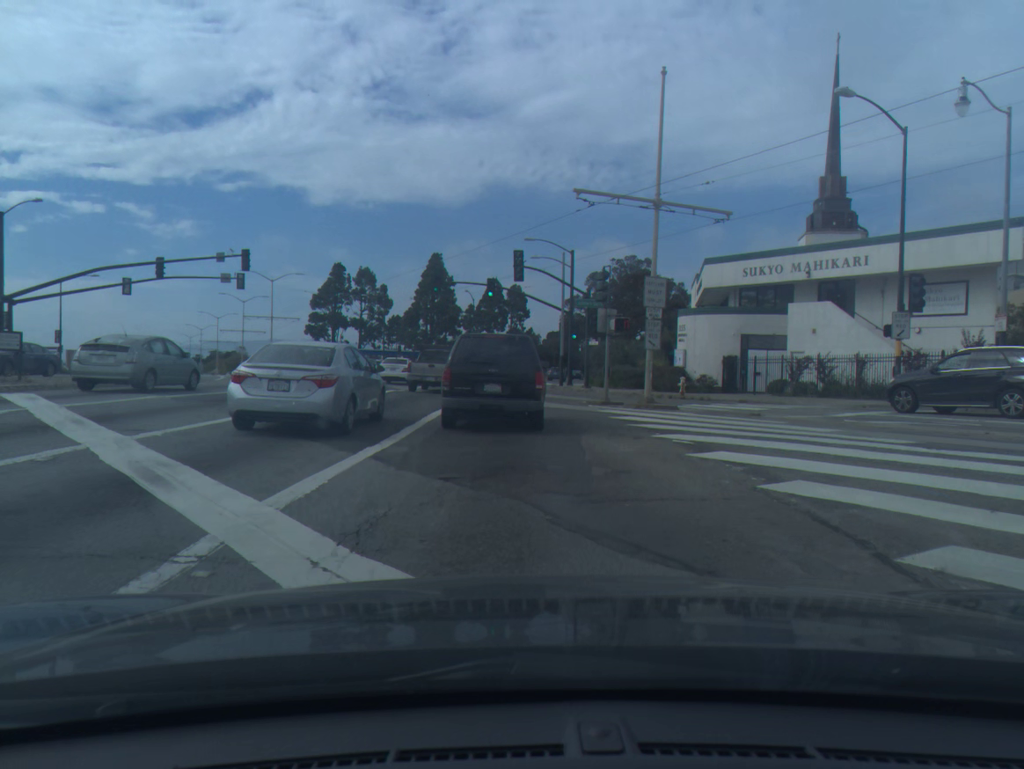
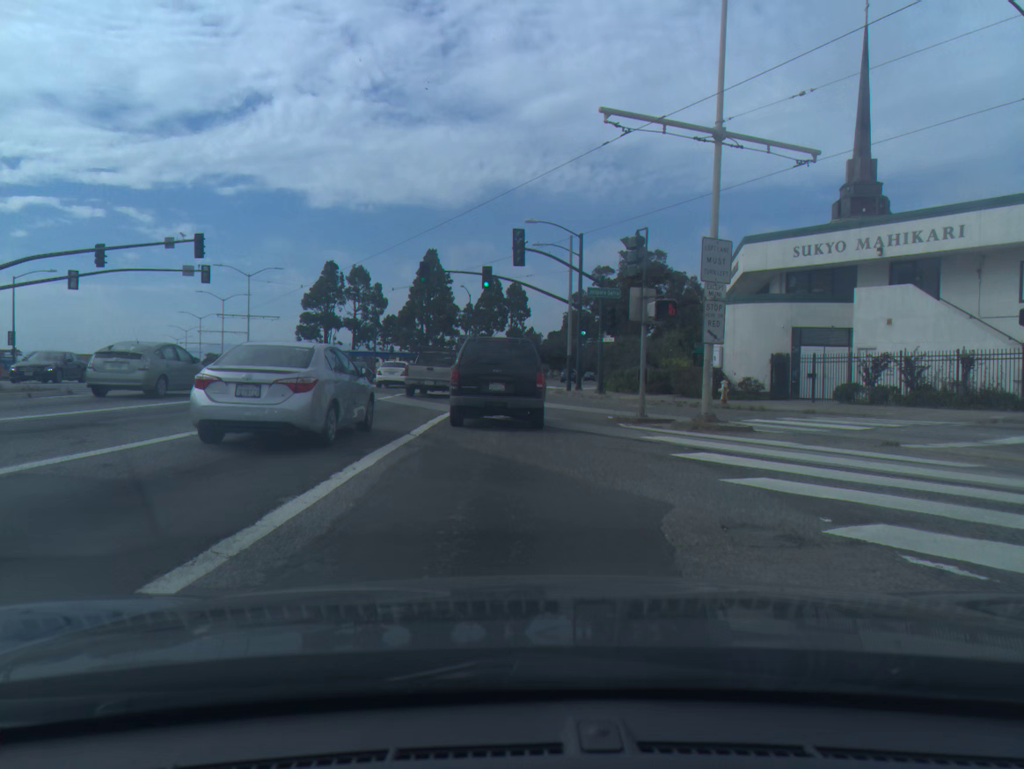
(0.0, +7.2) m; 0°
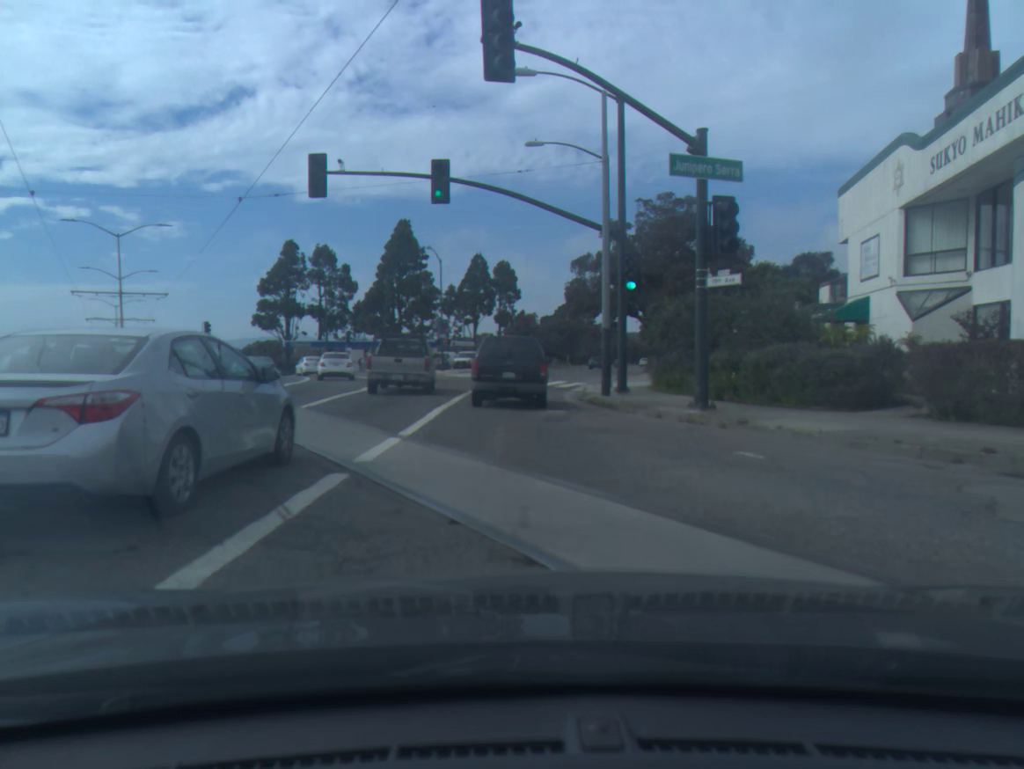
(+0.1, +22.6) m; +1°
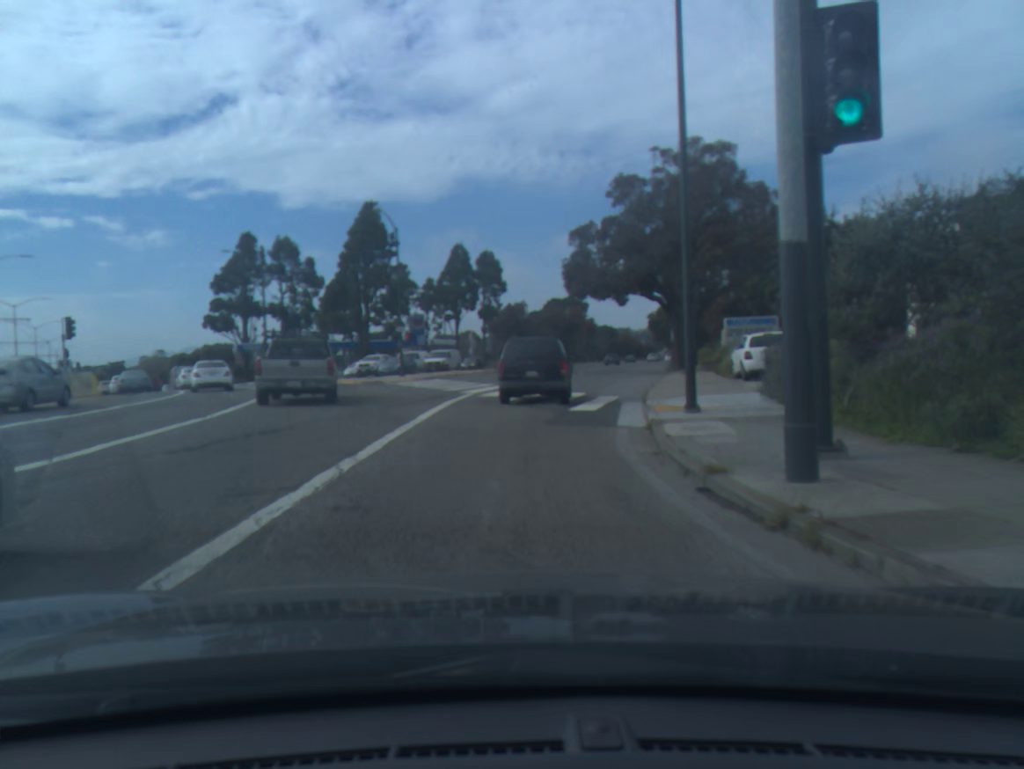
(+0.1, +16.6) m; +1°
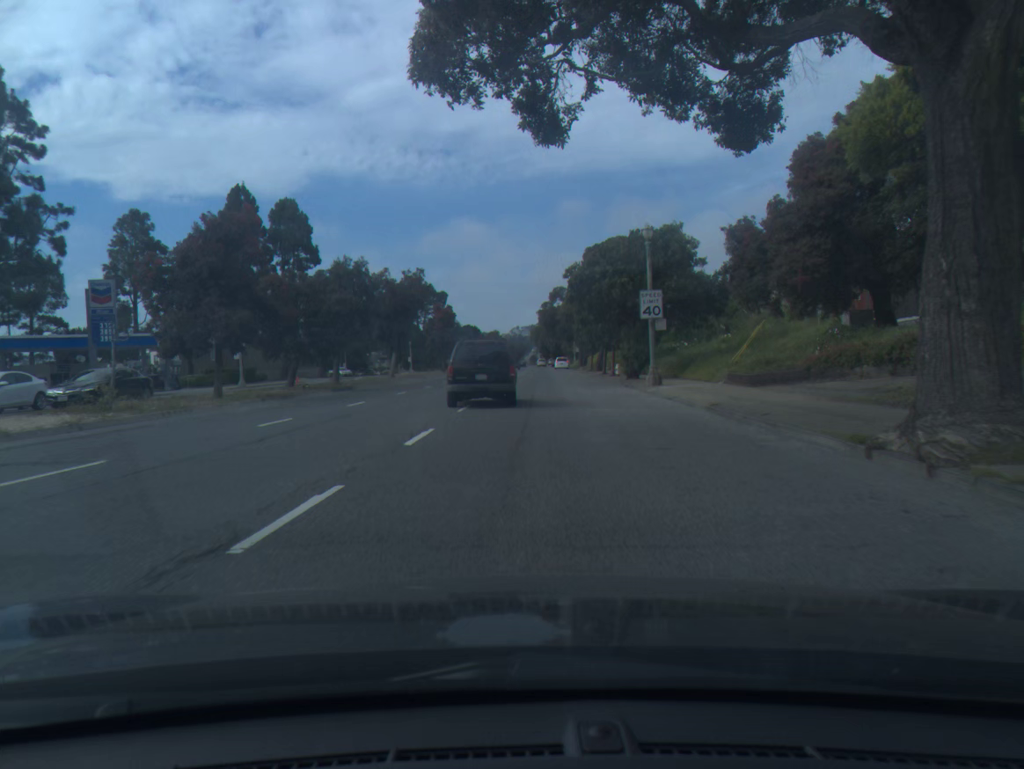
(+4.7, +48.4) m; +10°
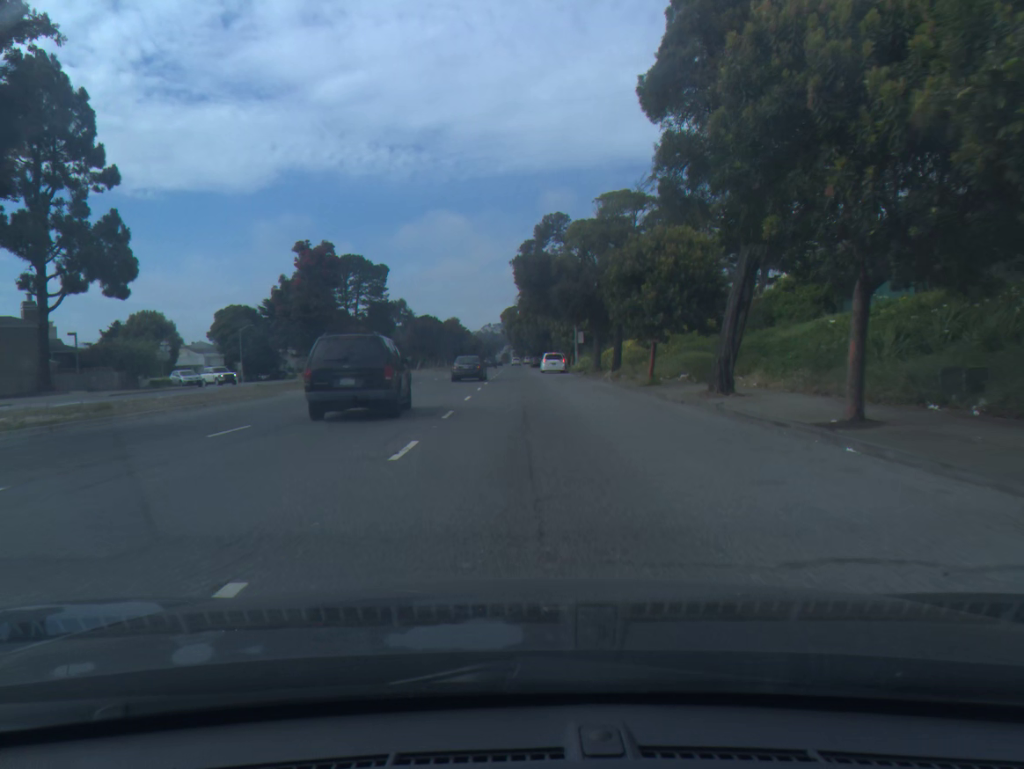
(+0.7, +46.1) m; +2°
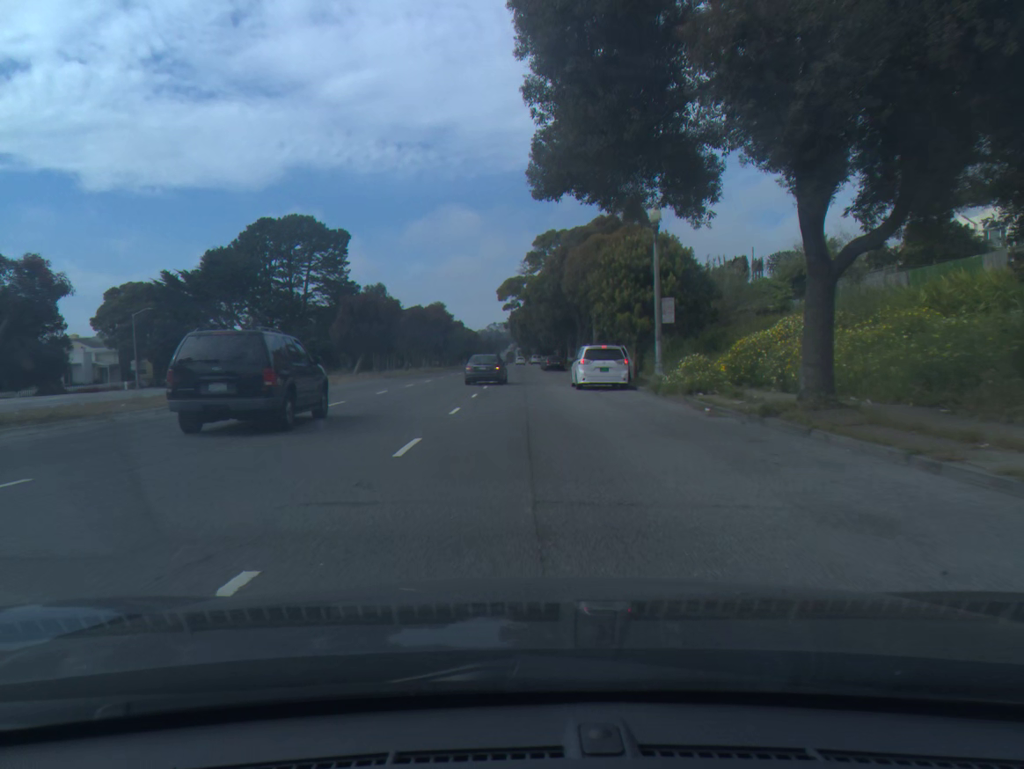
(-0.1, +36.1) m; 0°
